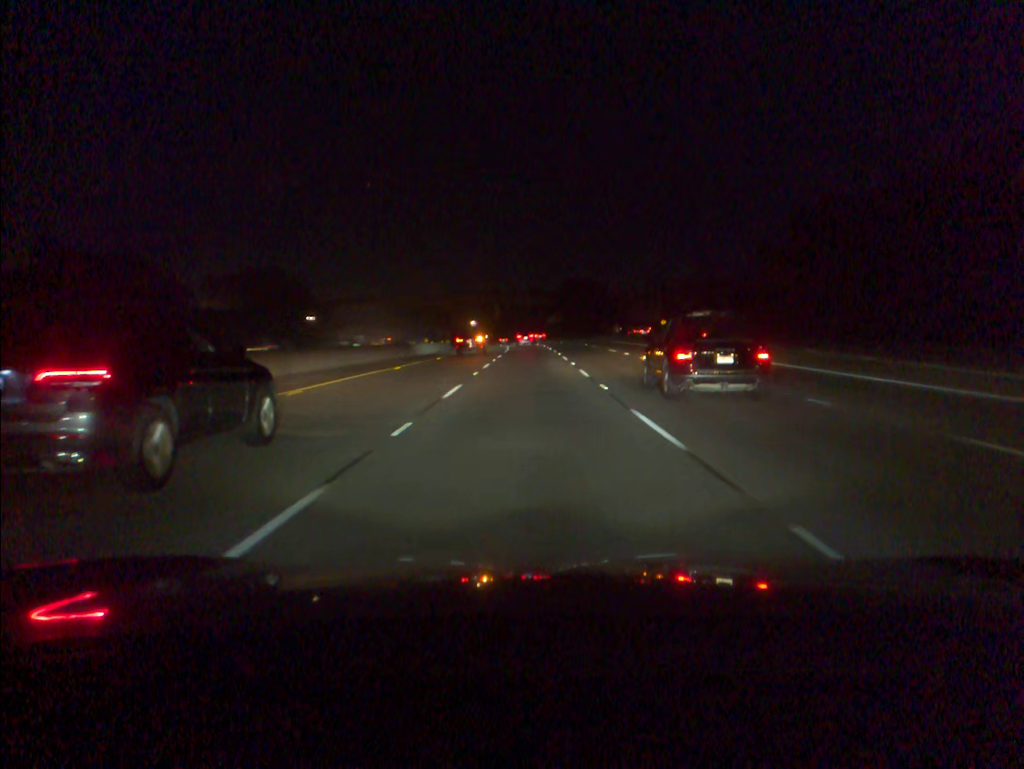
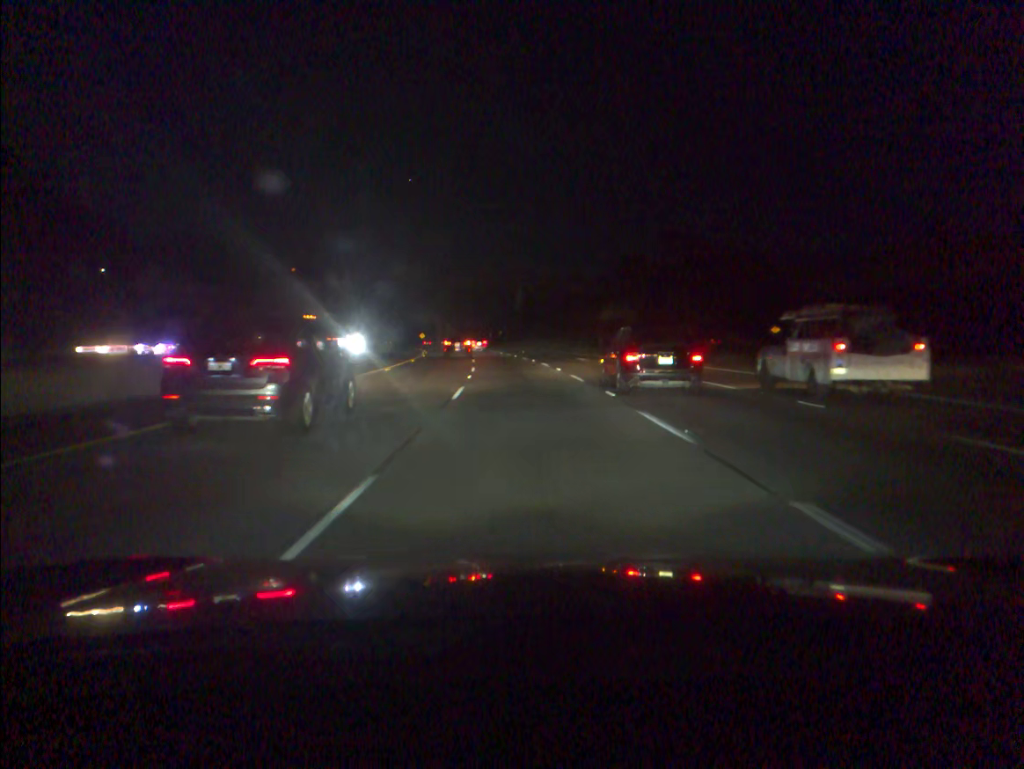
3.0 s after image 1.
(-0.9, +86.7) m; -2°
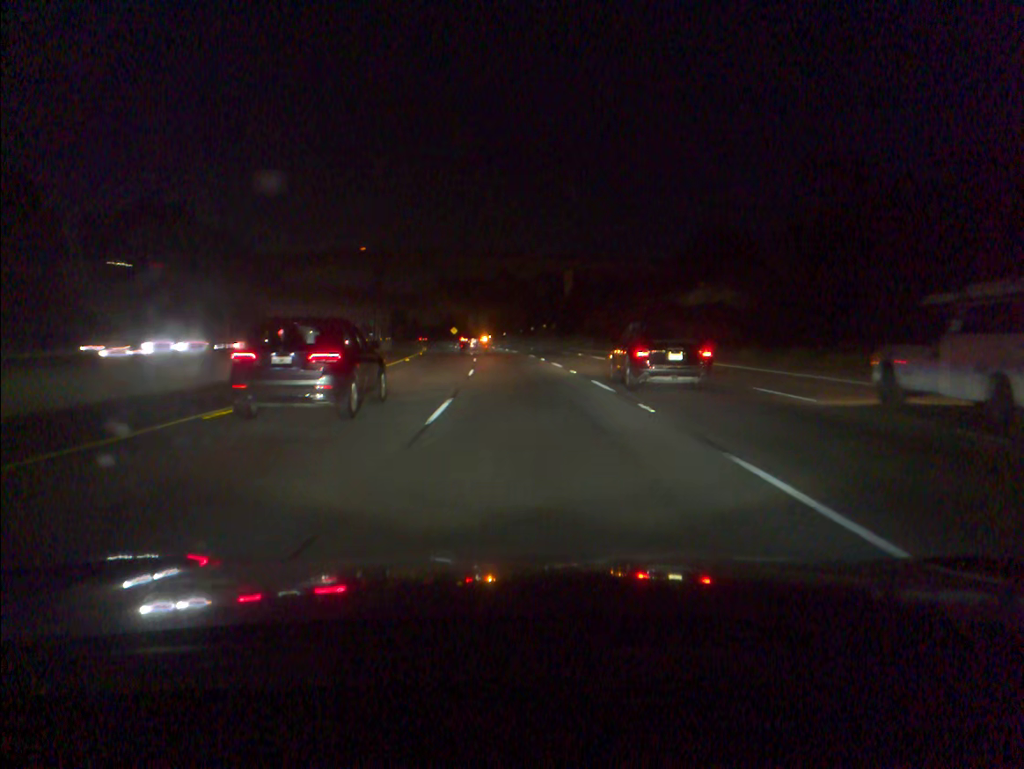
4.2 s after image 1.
(-1.0, +34.8) m; -3°
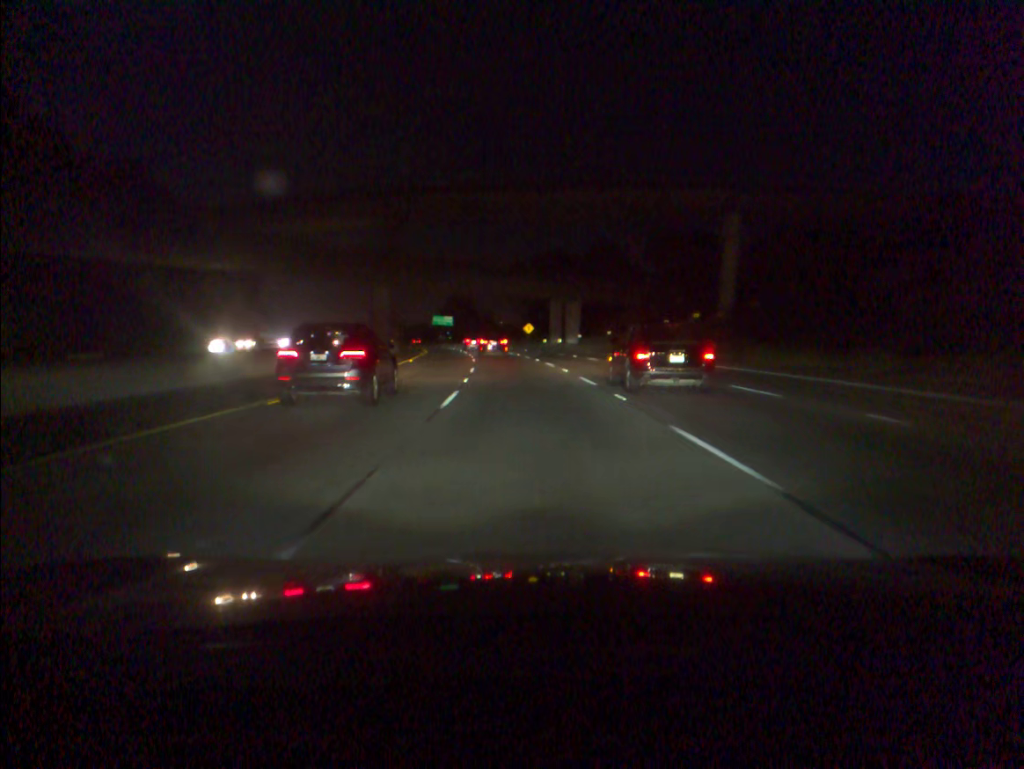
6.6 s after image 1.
(-4.0, +69.8) m; -7°
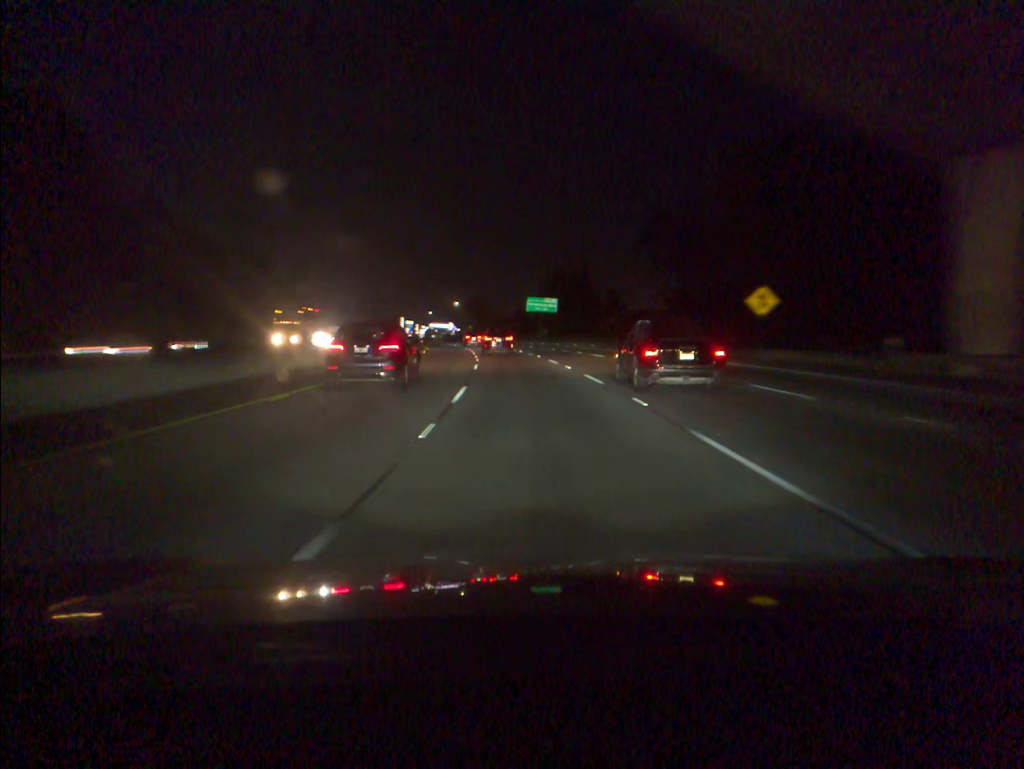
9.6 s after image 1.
(-6.4, +87.7) m; -8°
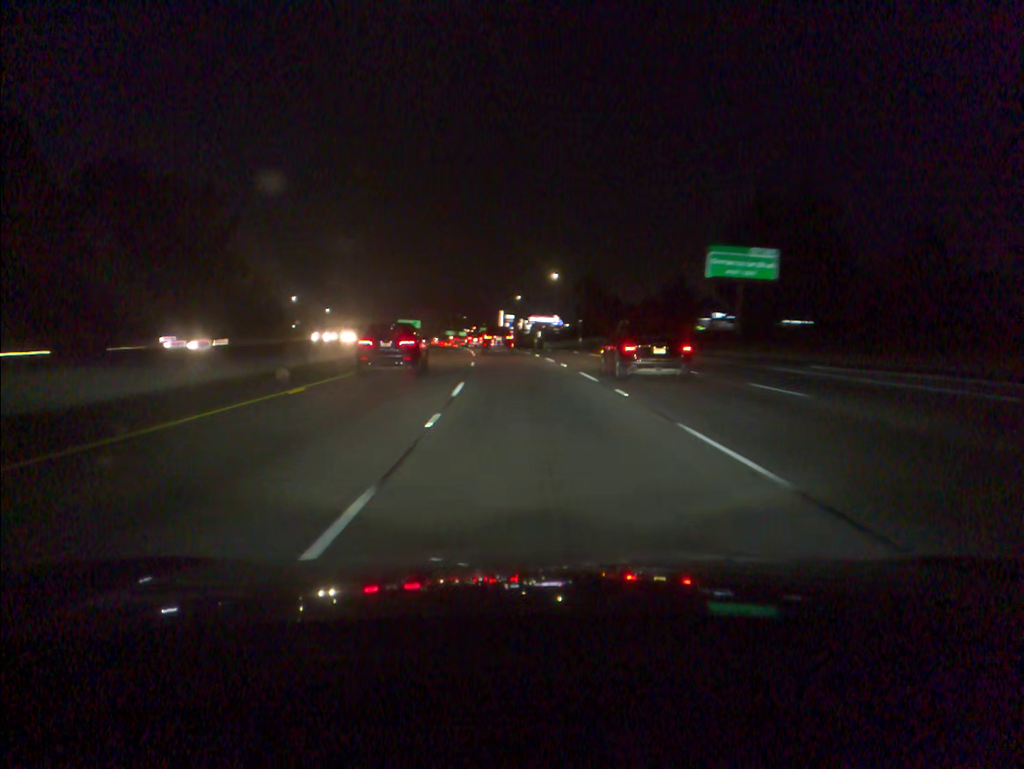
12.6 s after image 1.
(-6.2, +86.3) m; -8°
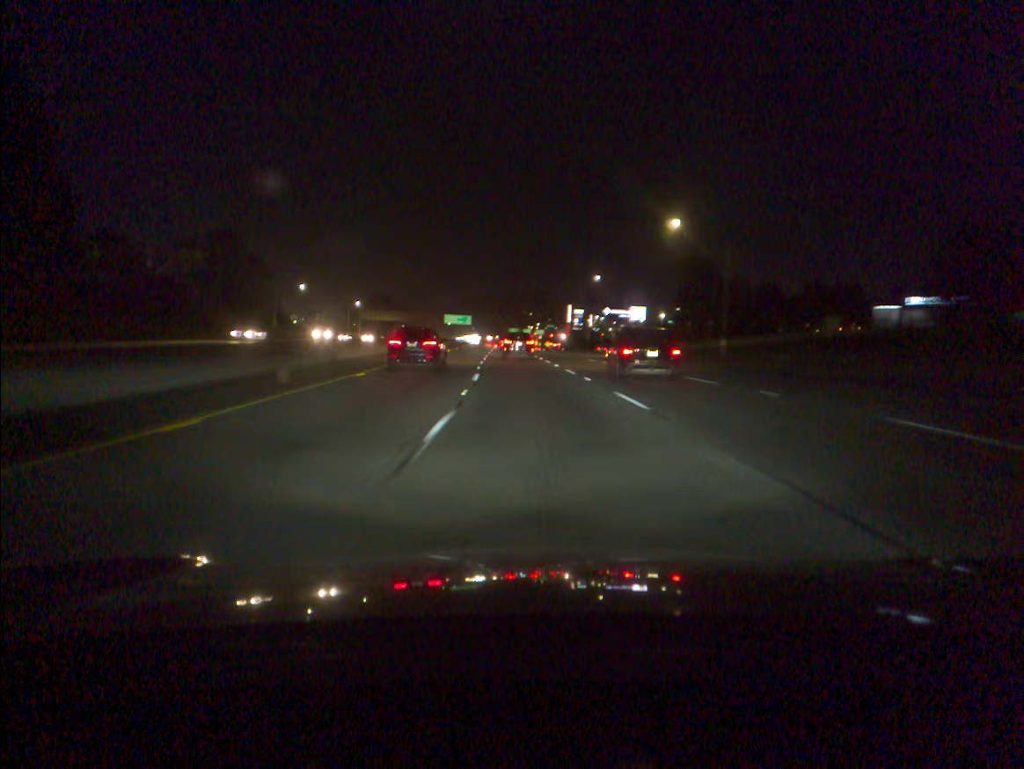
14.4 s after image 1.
(-2.3, +50.8) m; -5°
